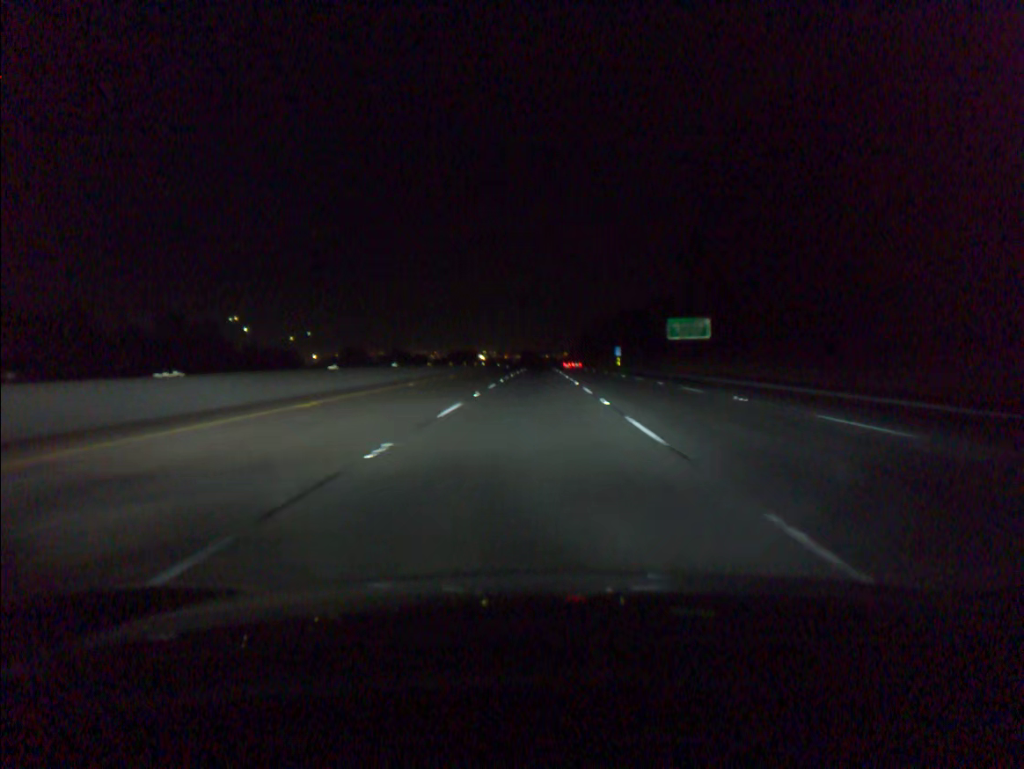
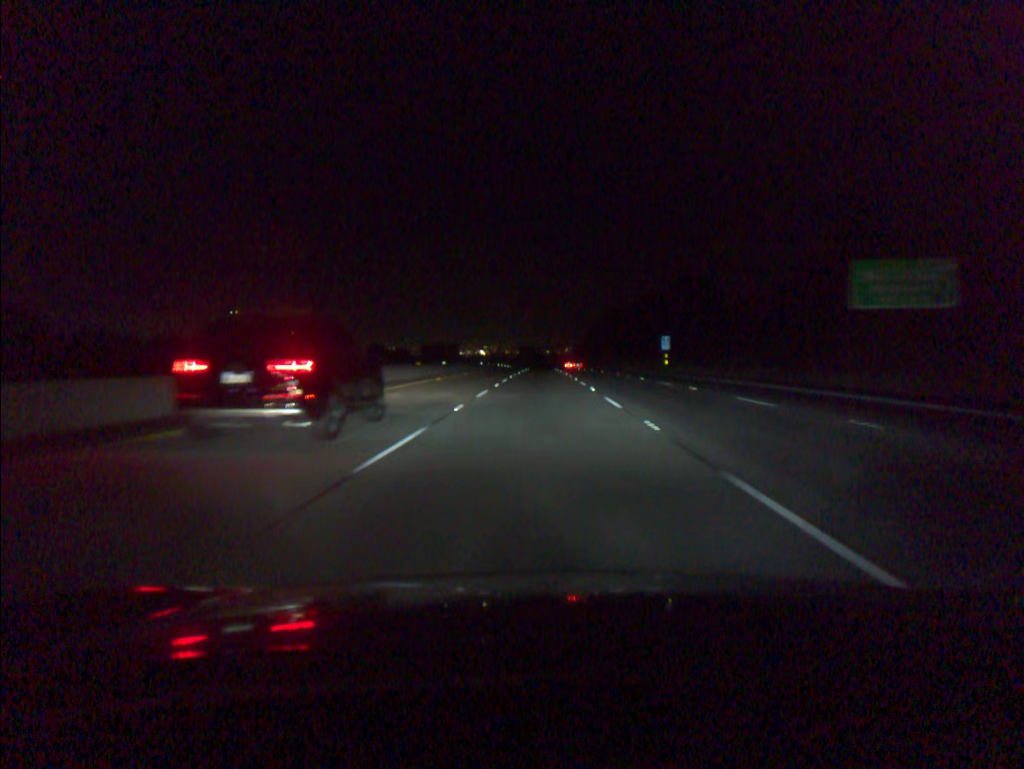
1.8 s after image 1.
(-0.2, +51.2) m; 0°
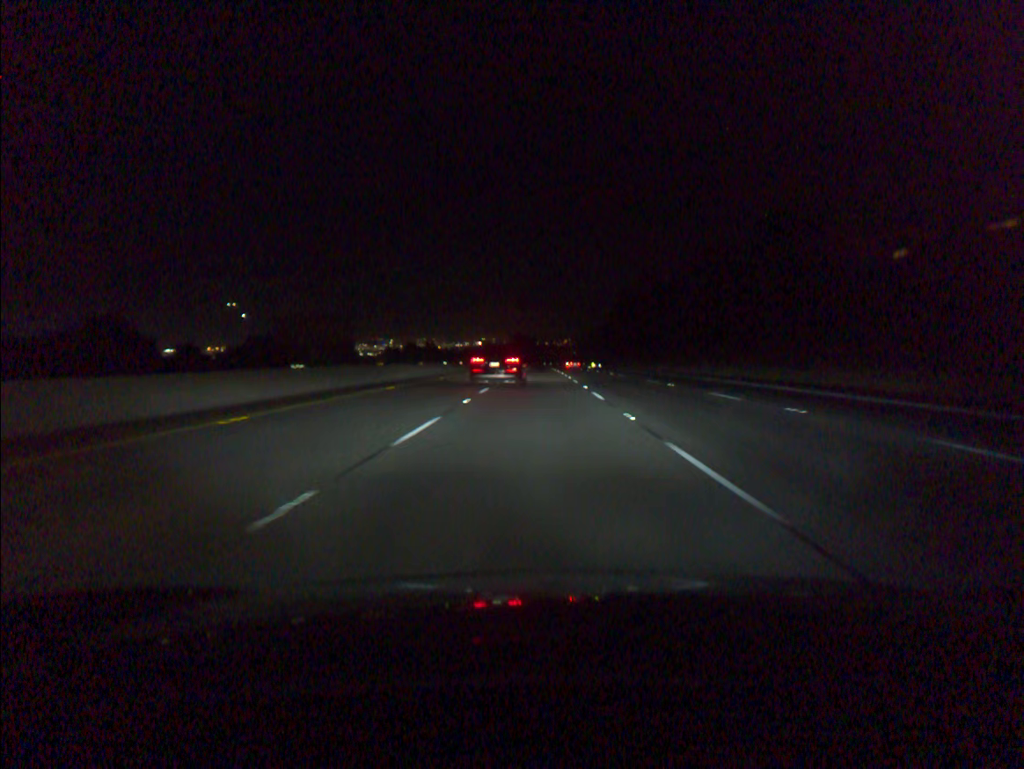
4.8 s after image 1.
(+0.3, +85.2) m; 0°
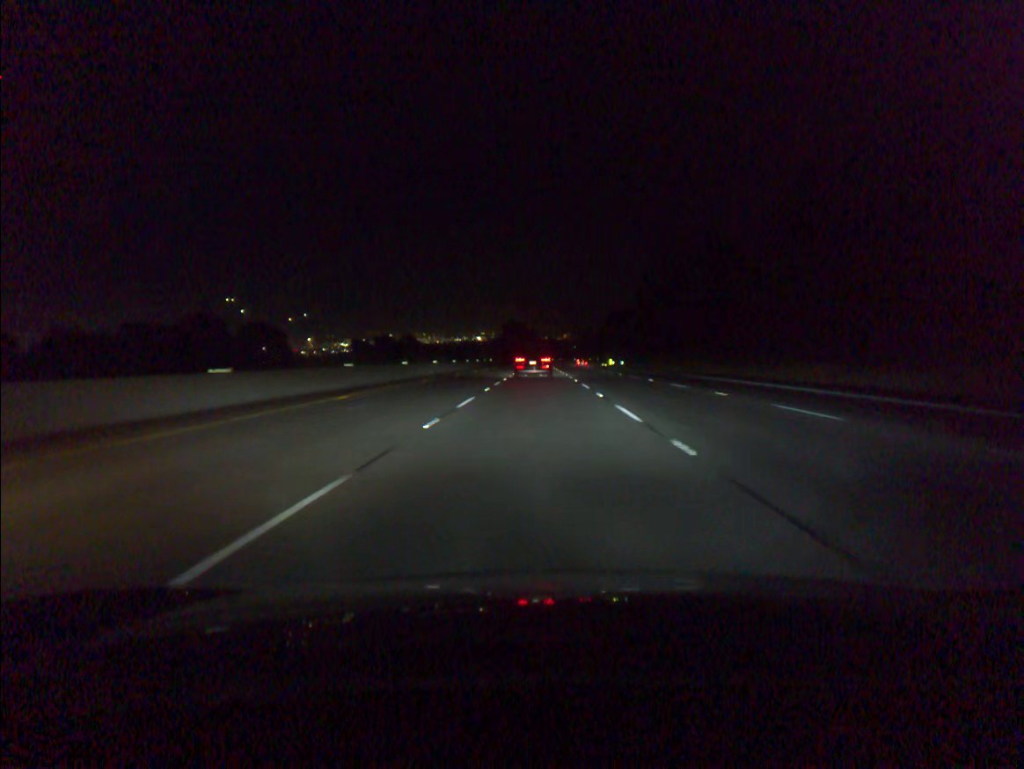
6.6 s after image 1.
(-0.1, +51.2) m; 0°
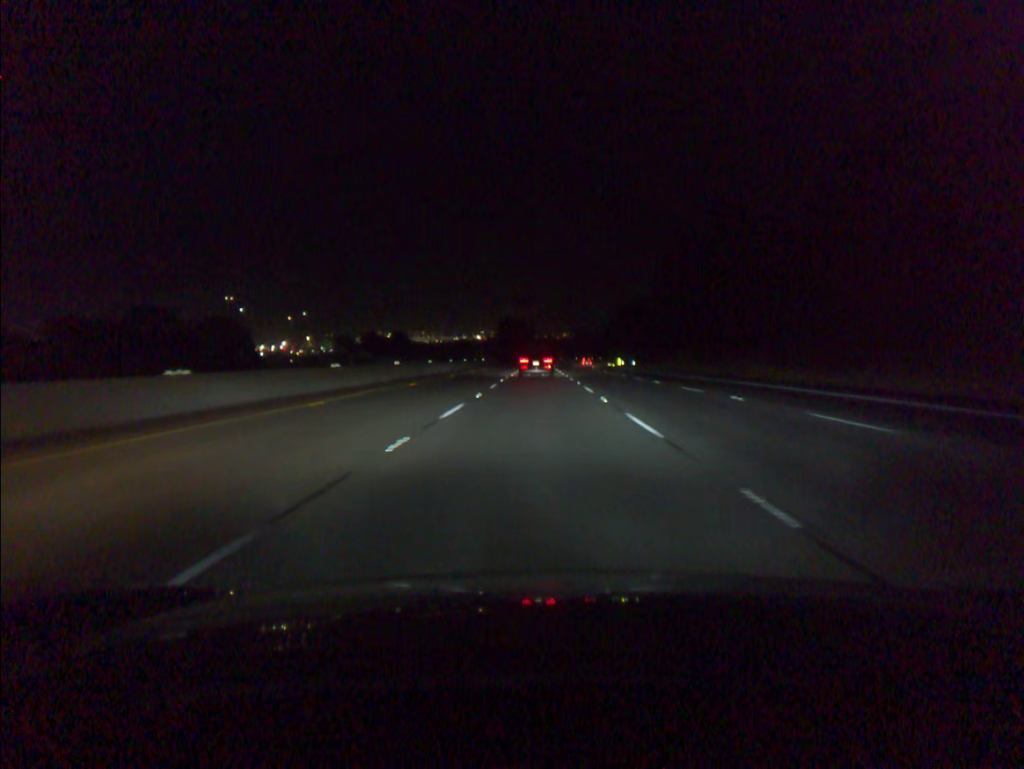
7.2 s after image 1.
(0.0, +17.1) m; 0°
